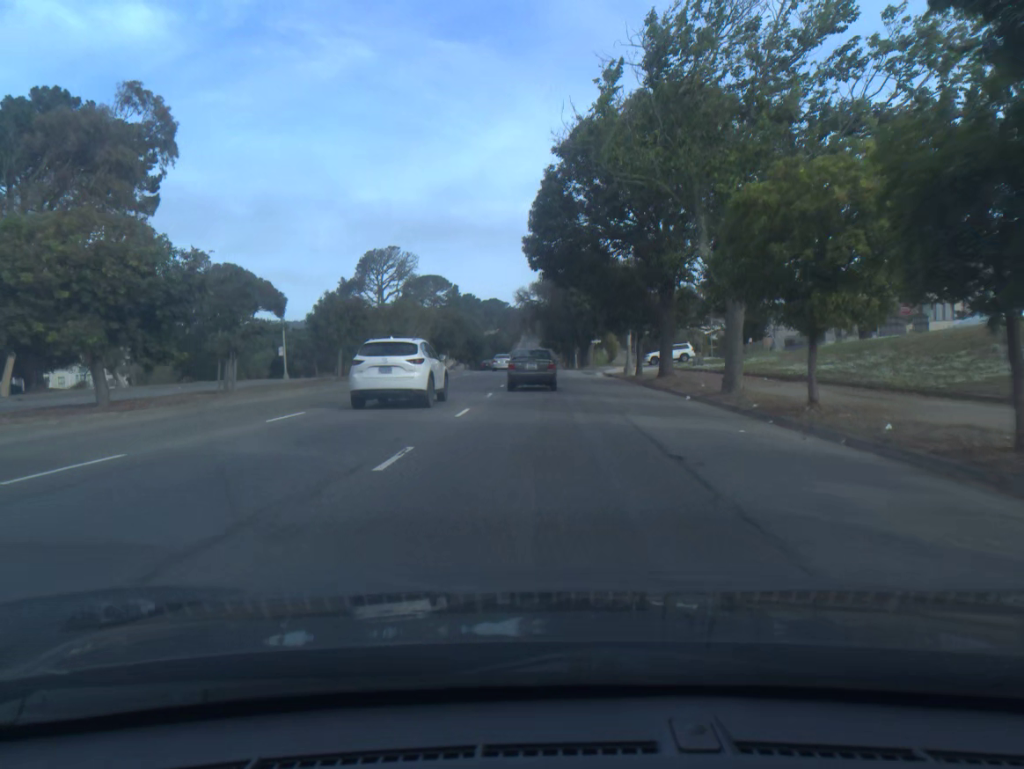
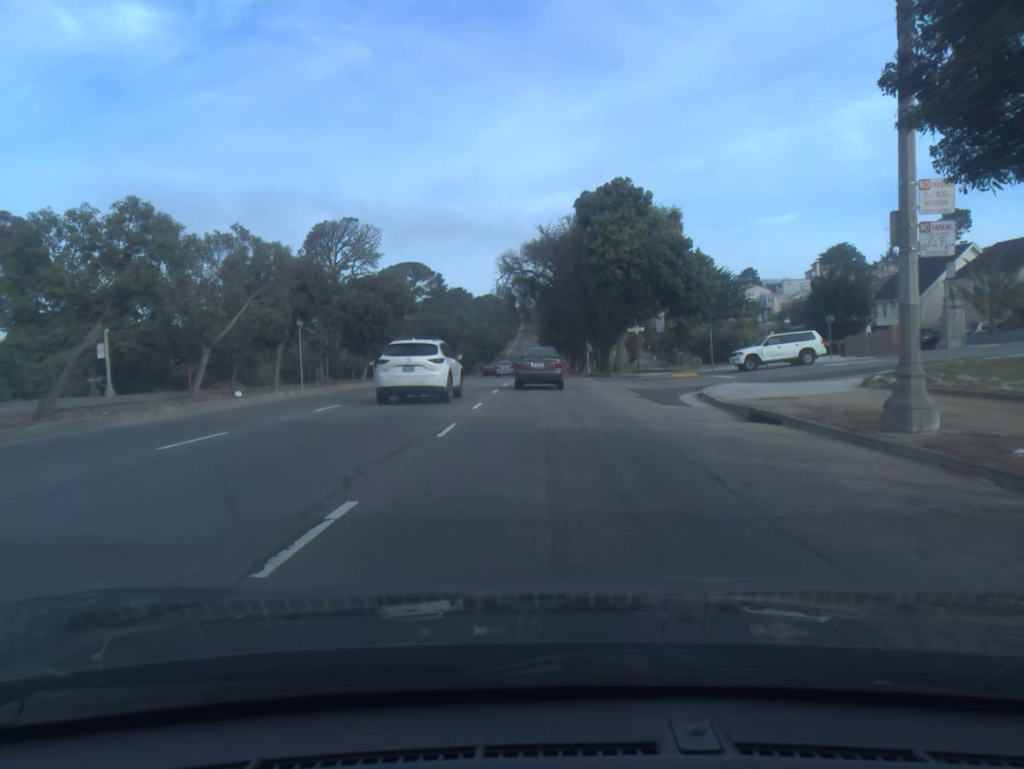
(0.0, +33.6) m; 0°
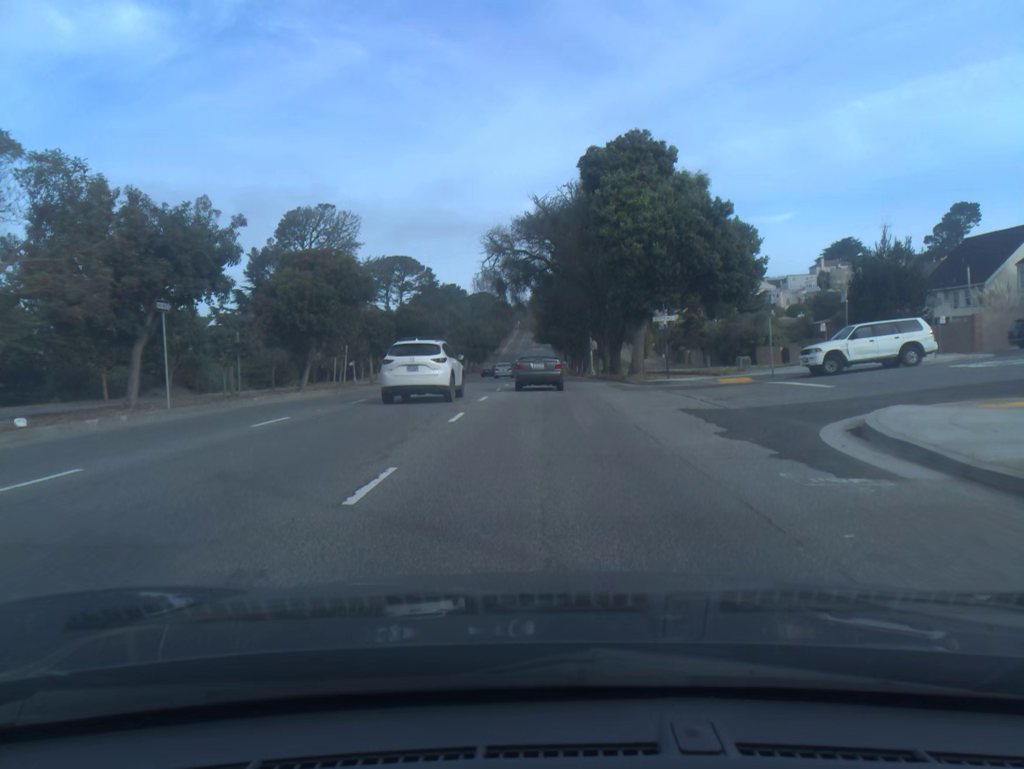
(0.0, +11.3) m; 0°
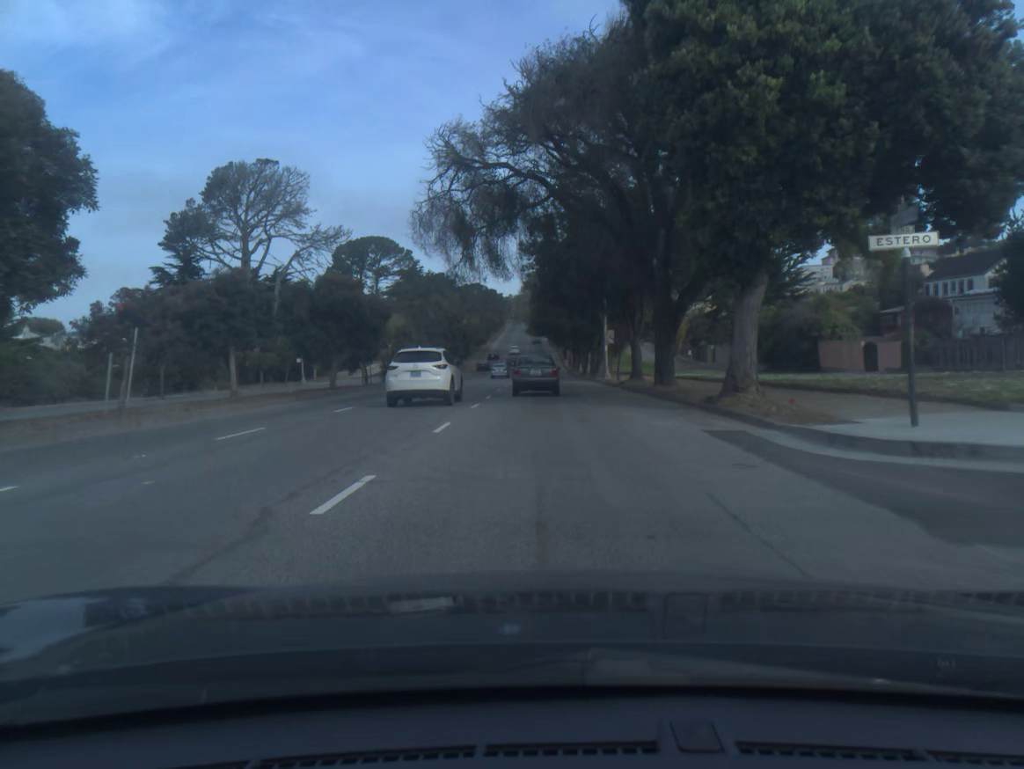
(+0.1, +22.6) m; 0°
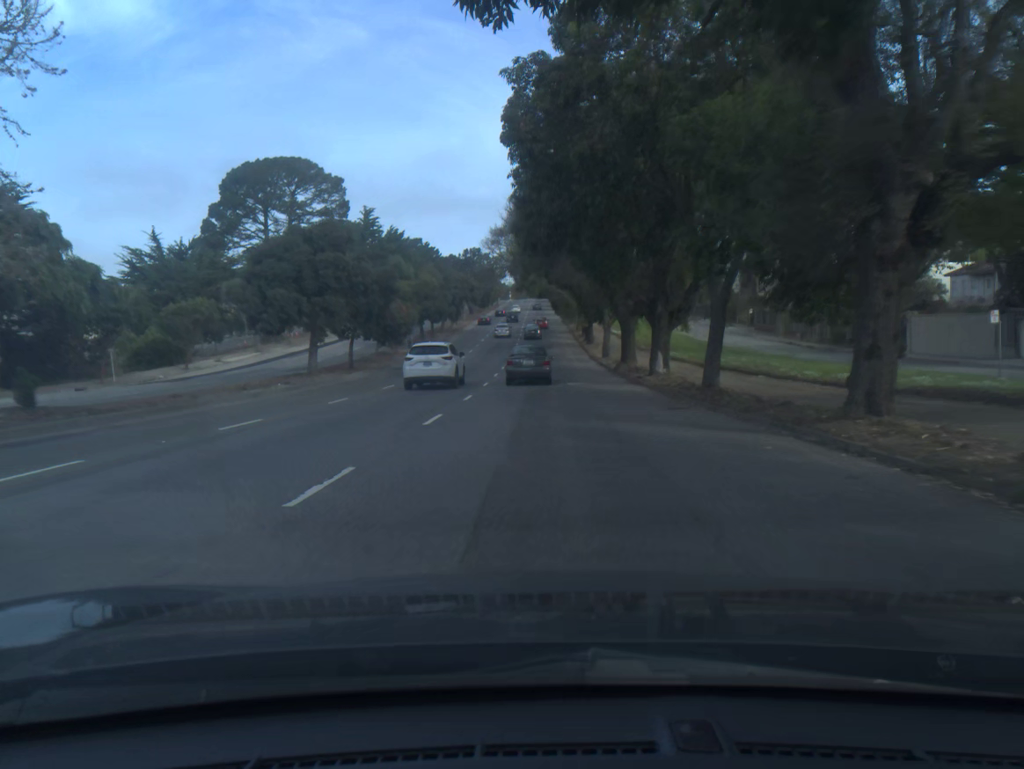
(-0.1, +57.1) m; 0°
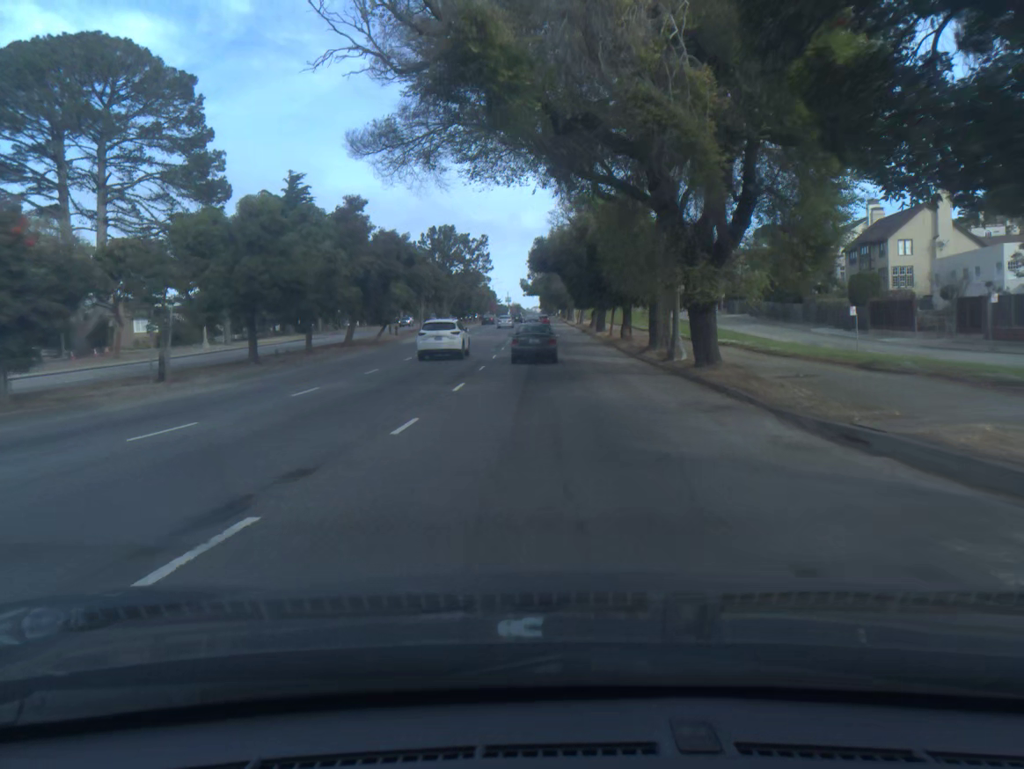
(-0.1, +46.9) m; 0°
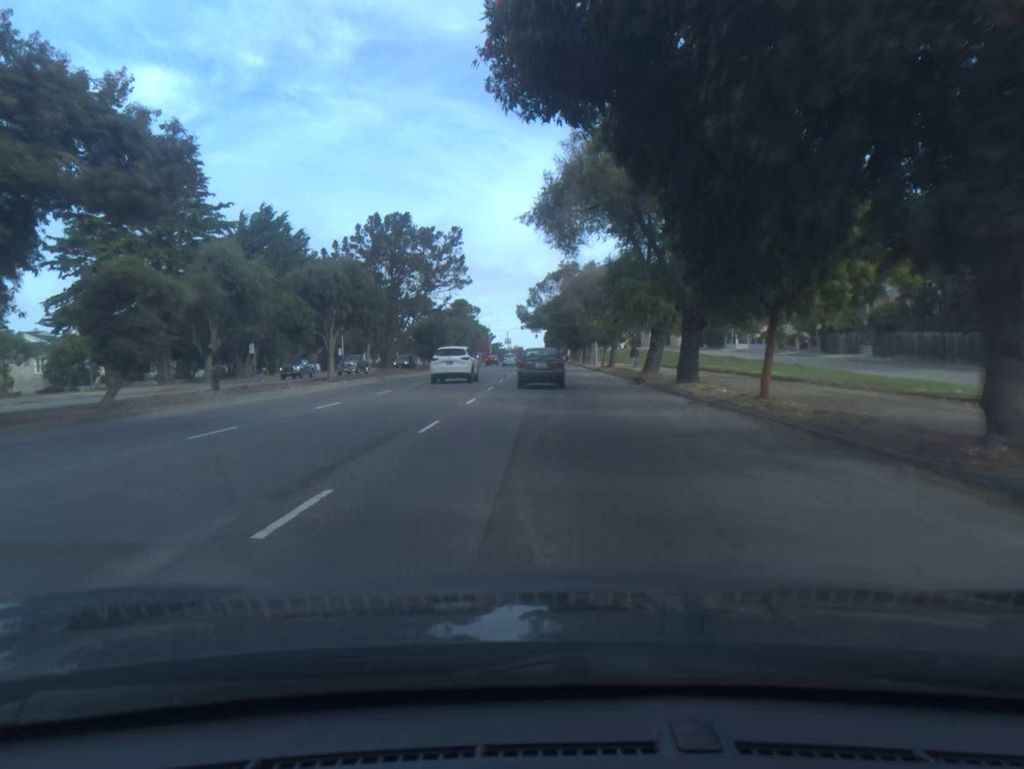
(0.0, +34.4) m; 0°
